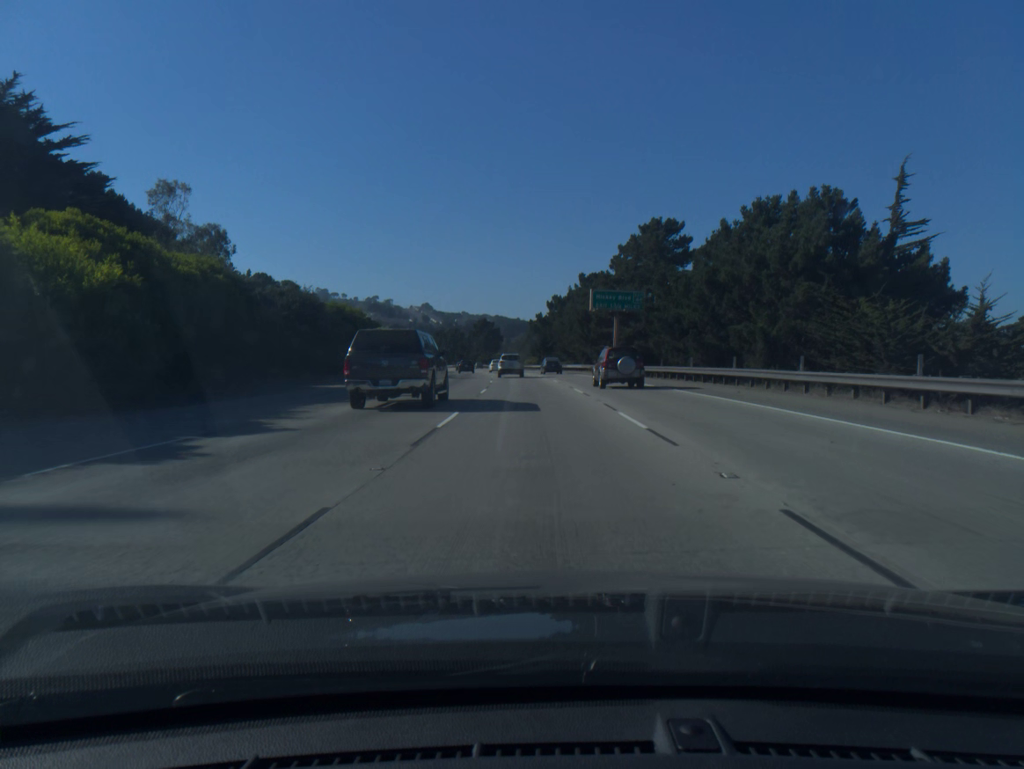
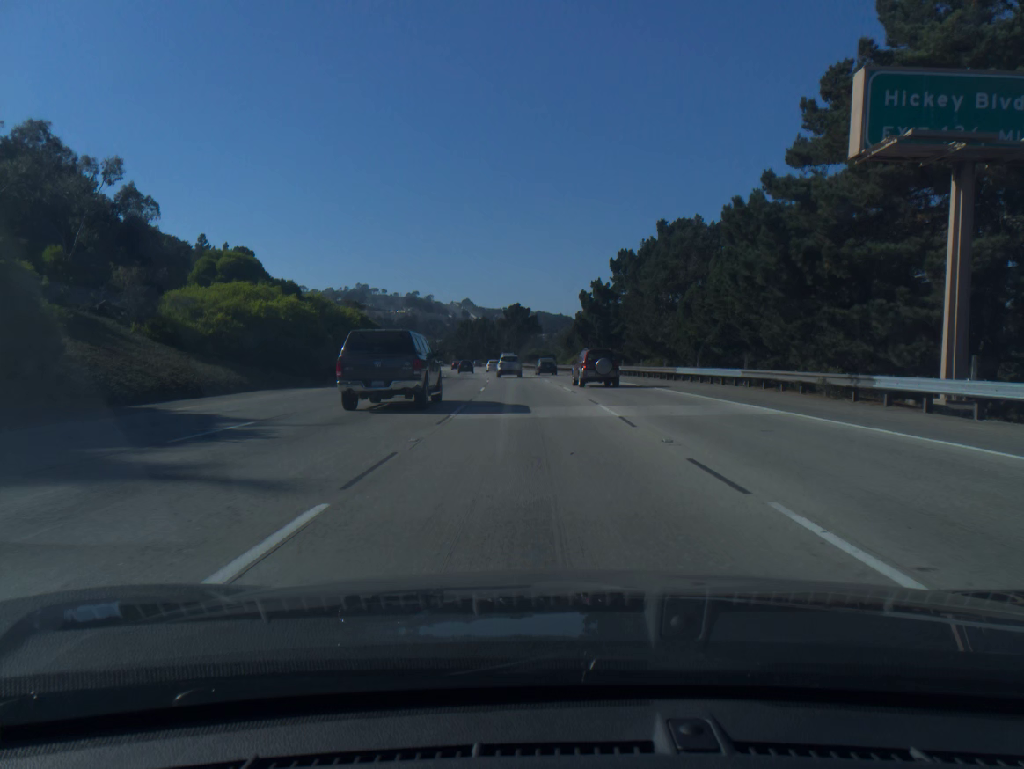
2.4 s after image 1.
(-1.5, +55.1) m; -3°
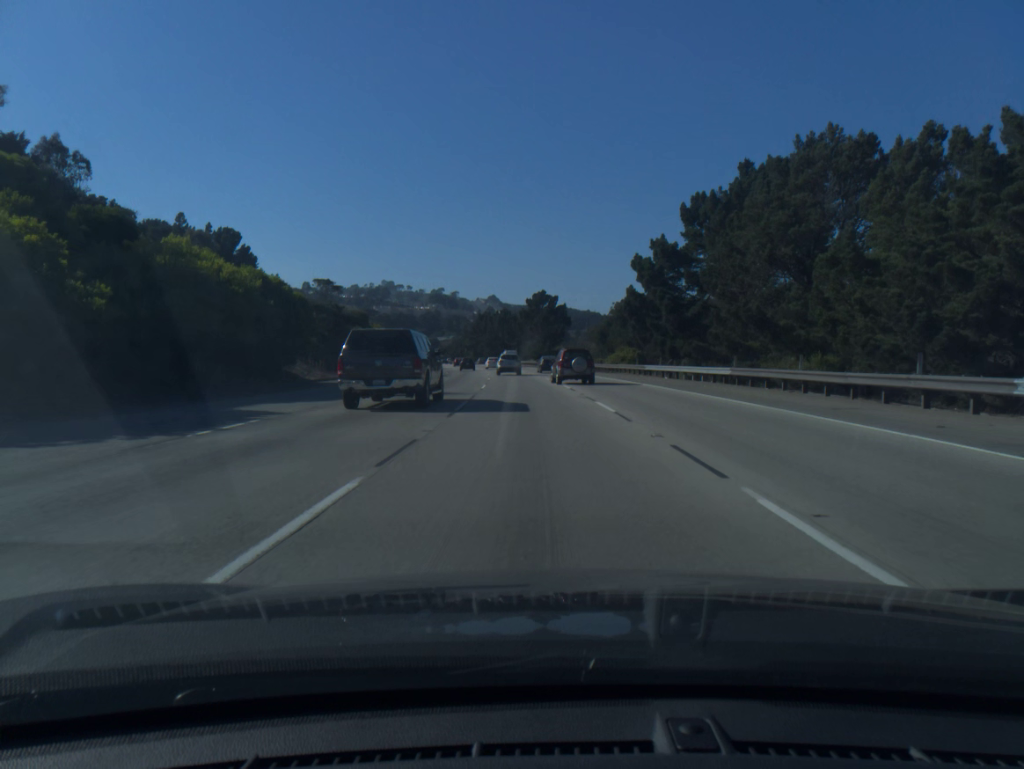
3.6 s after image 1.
(-0.4, +28.3) m; -2°
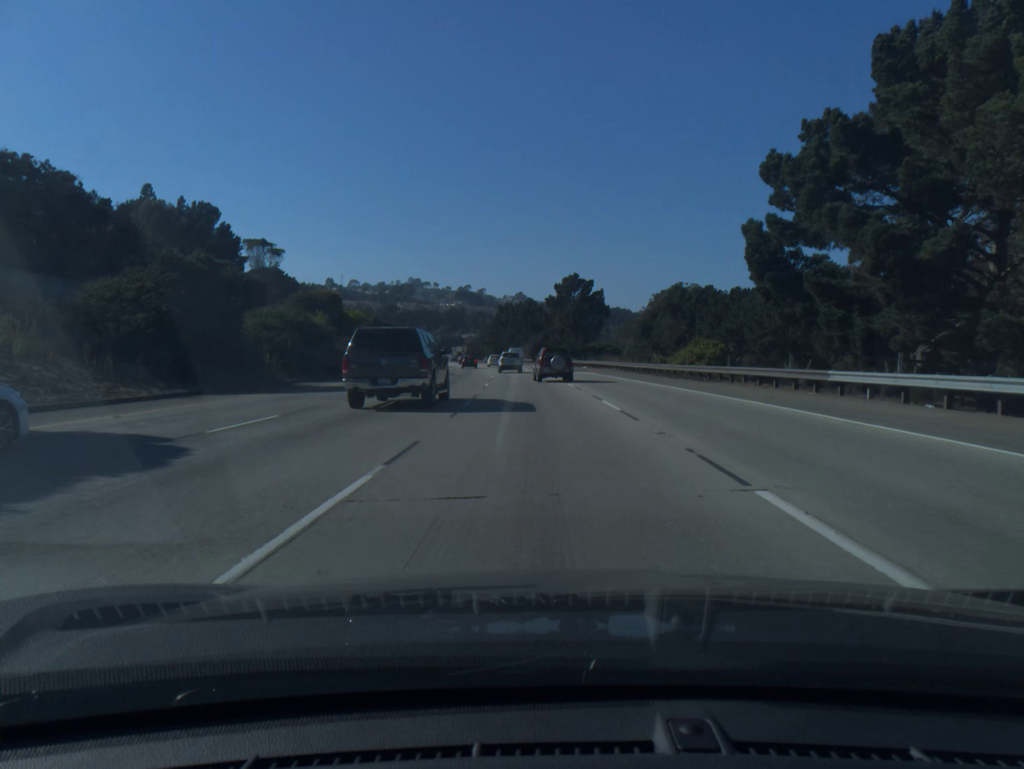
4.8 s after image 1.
(-0.5, +28.8) m; -2°
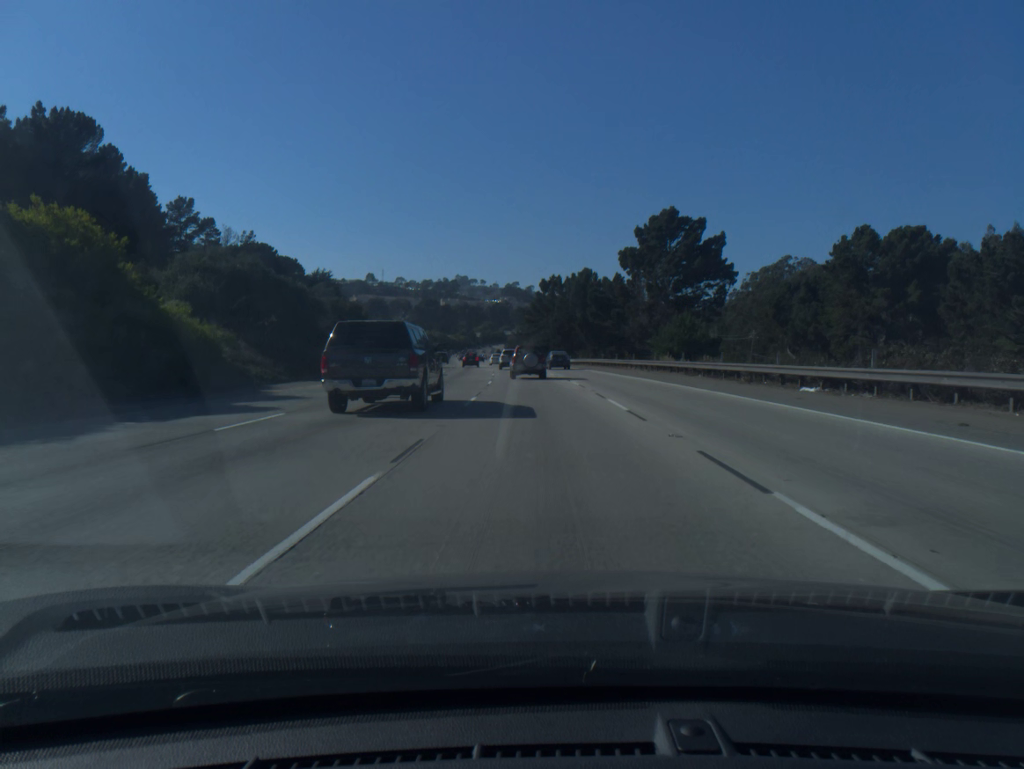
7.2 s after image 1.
(-1.9, +58.8) m; -4°
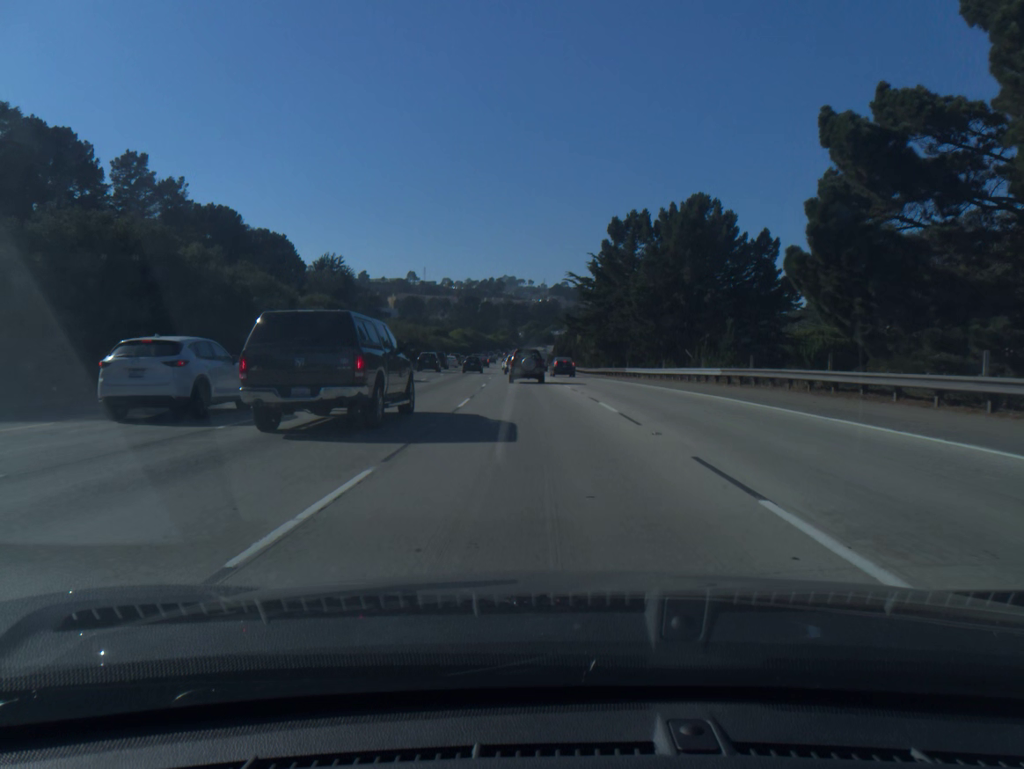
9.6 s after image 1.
(-1.6, +58.1) m; -3°
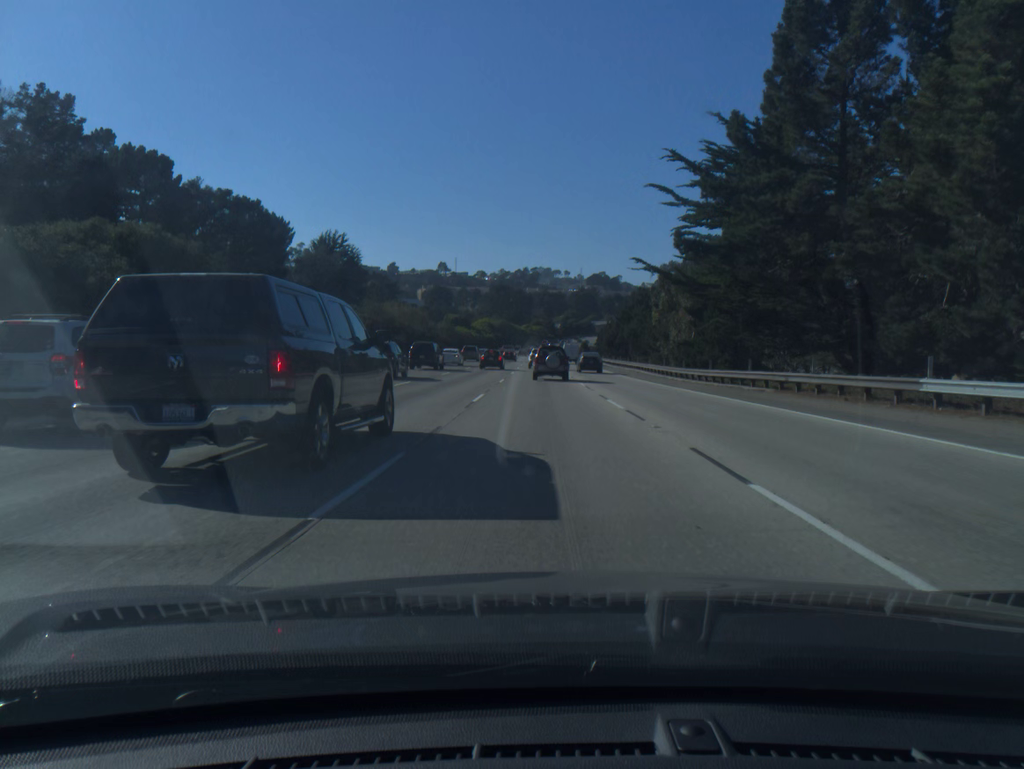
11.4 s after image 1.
(-1.1, +42.8) m; -3°
